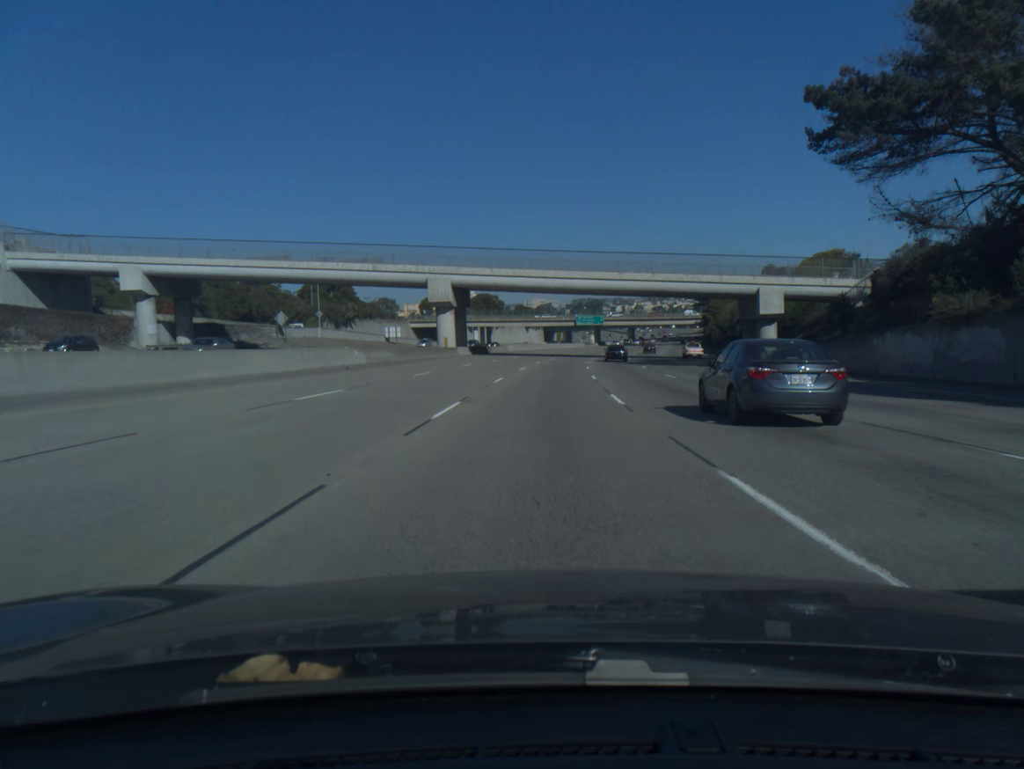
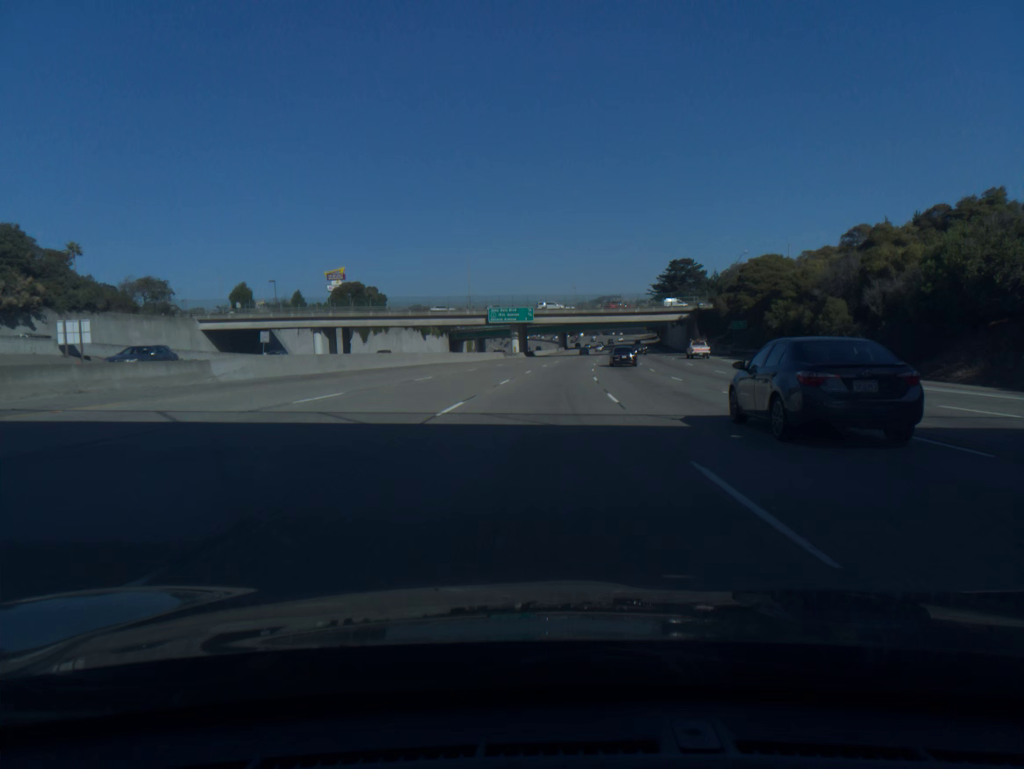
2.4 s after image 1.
(+4.0, +84.4) m; +6°
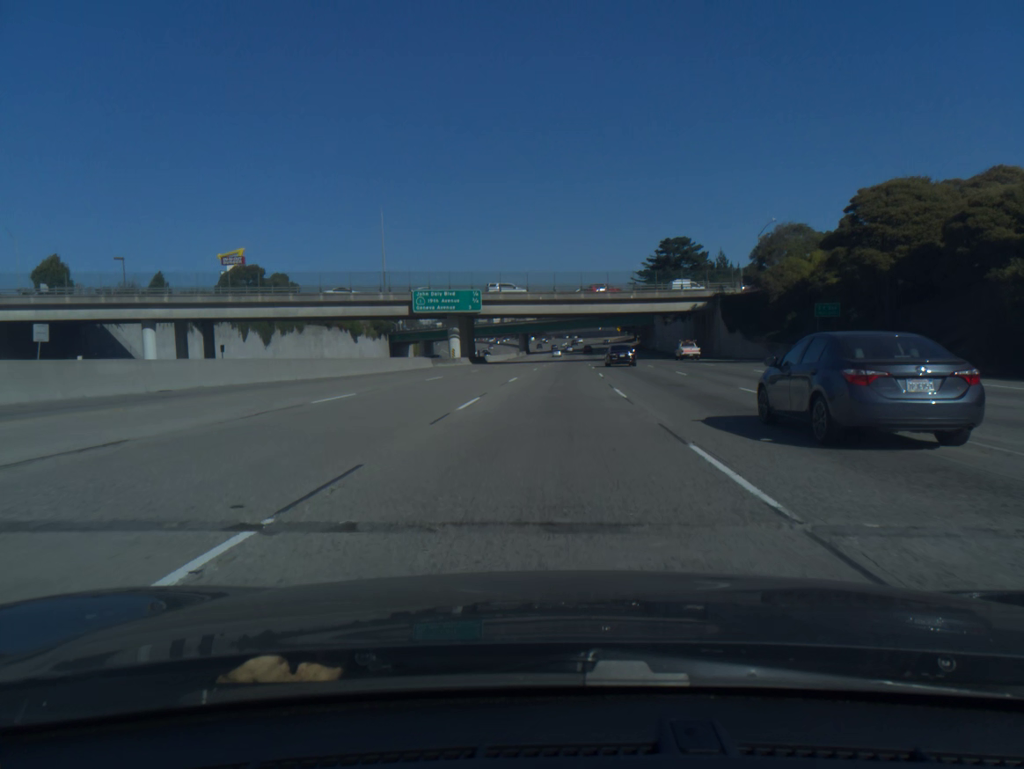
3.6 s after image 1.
(+1.0, +41.8) m; +3°
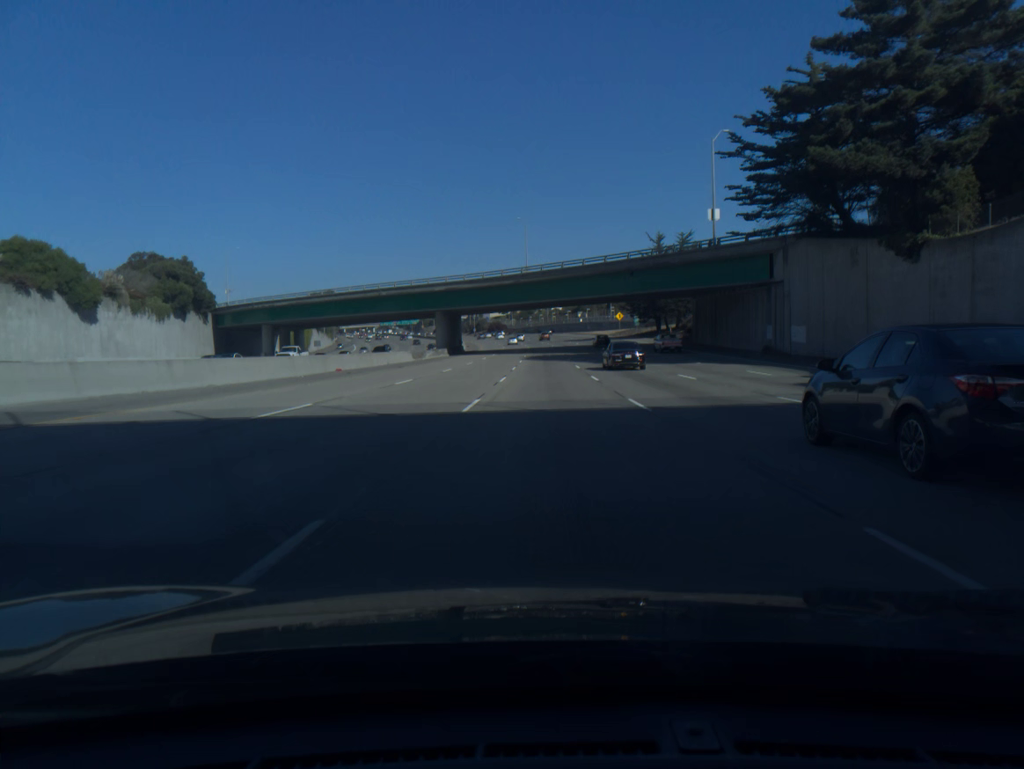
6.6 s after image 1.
(+3.6, +103.6) m; +3°
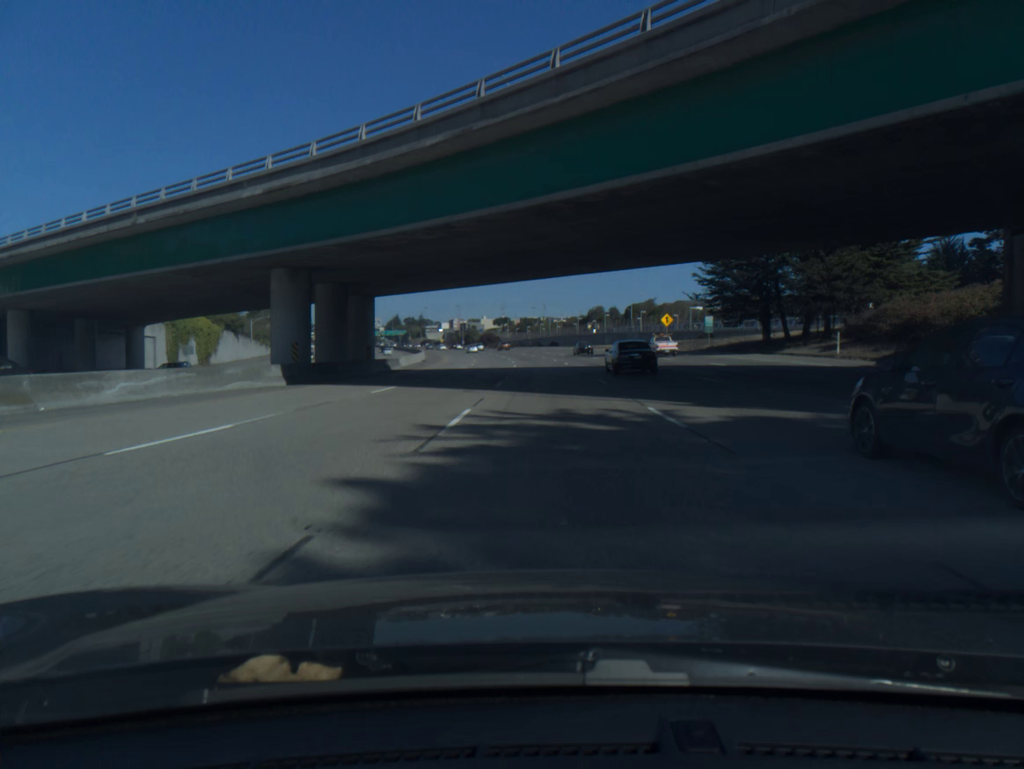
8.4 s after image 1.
(-0.1, +61.1) m; 0°
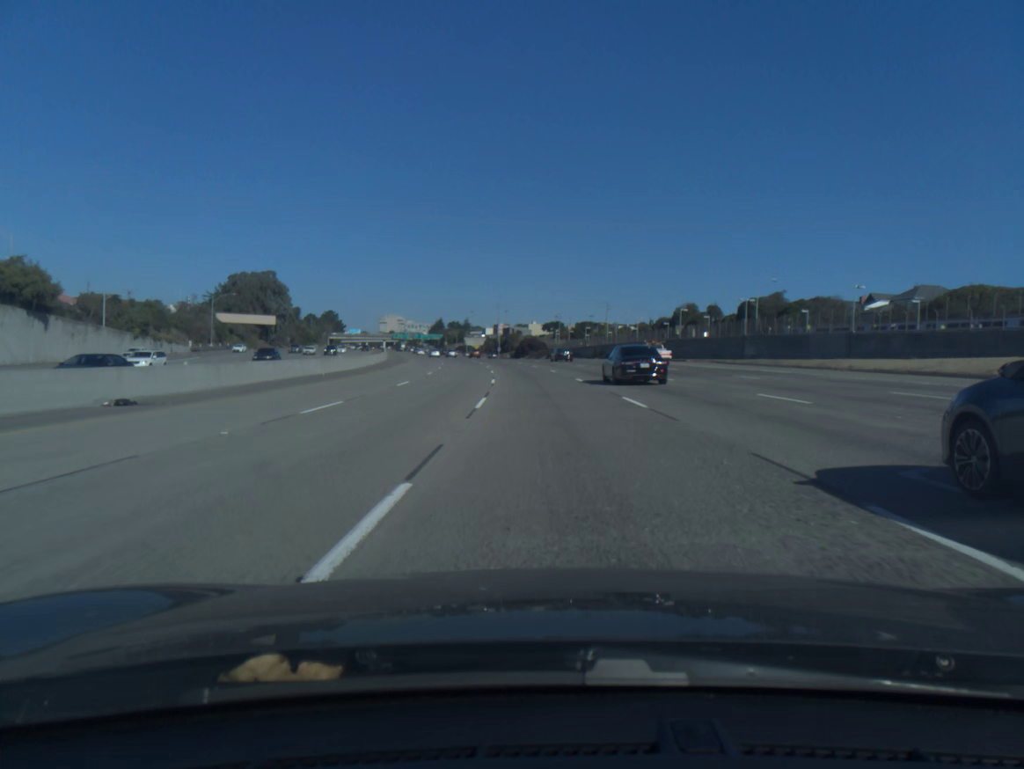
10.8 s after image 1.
(-1.6, +79.4) m; -4°
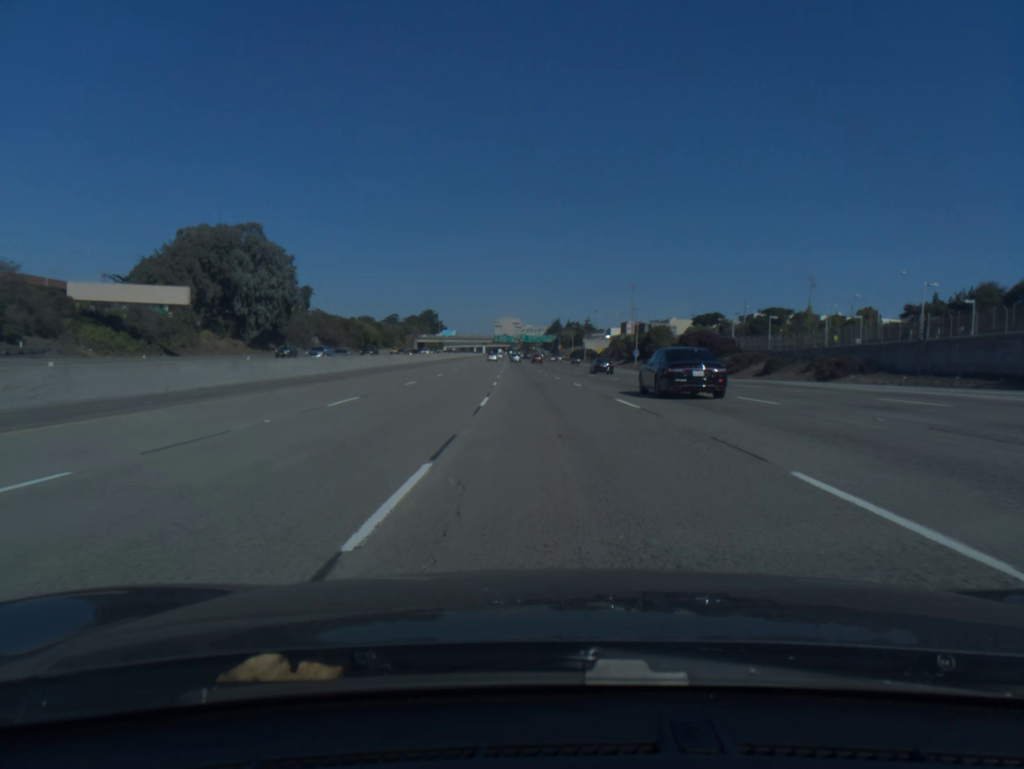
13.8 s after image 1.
(-7.8, +97.7) m; -9°
